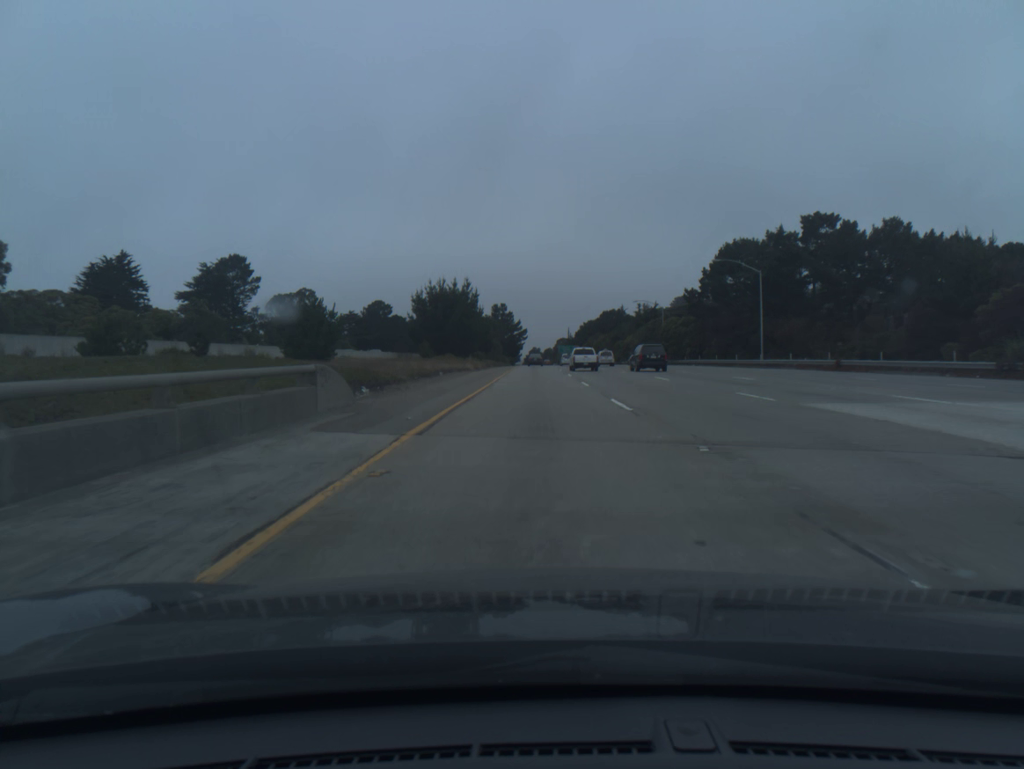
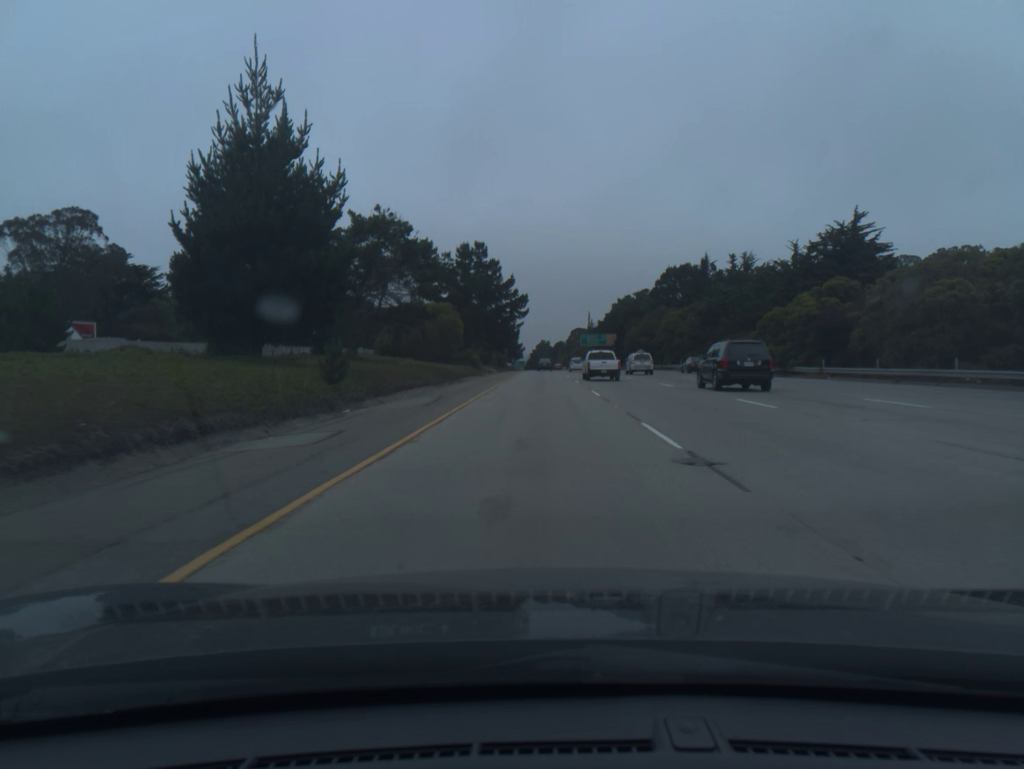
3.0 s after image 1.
(0.0, +102.4) m; 0°
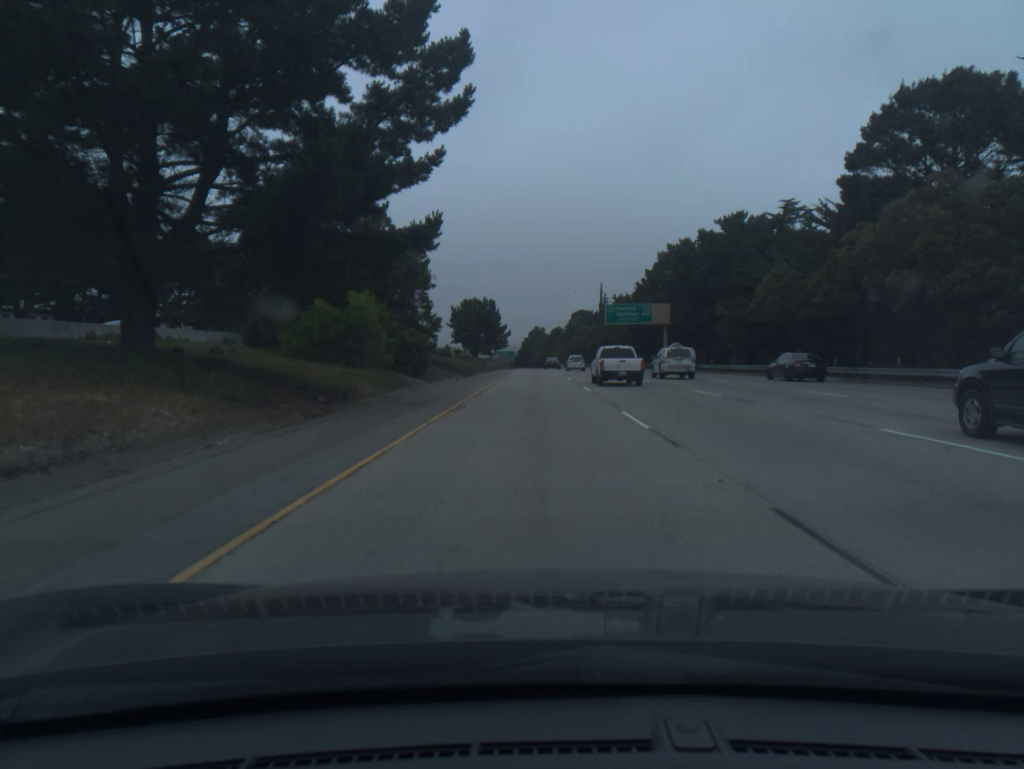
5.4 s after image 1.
(+0.3, +82.7) m; 0°
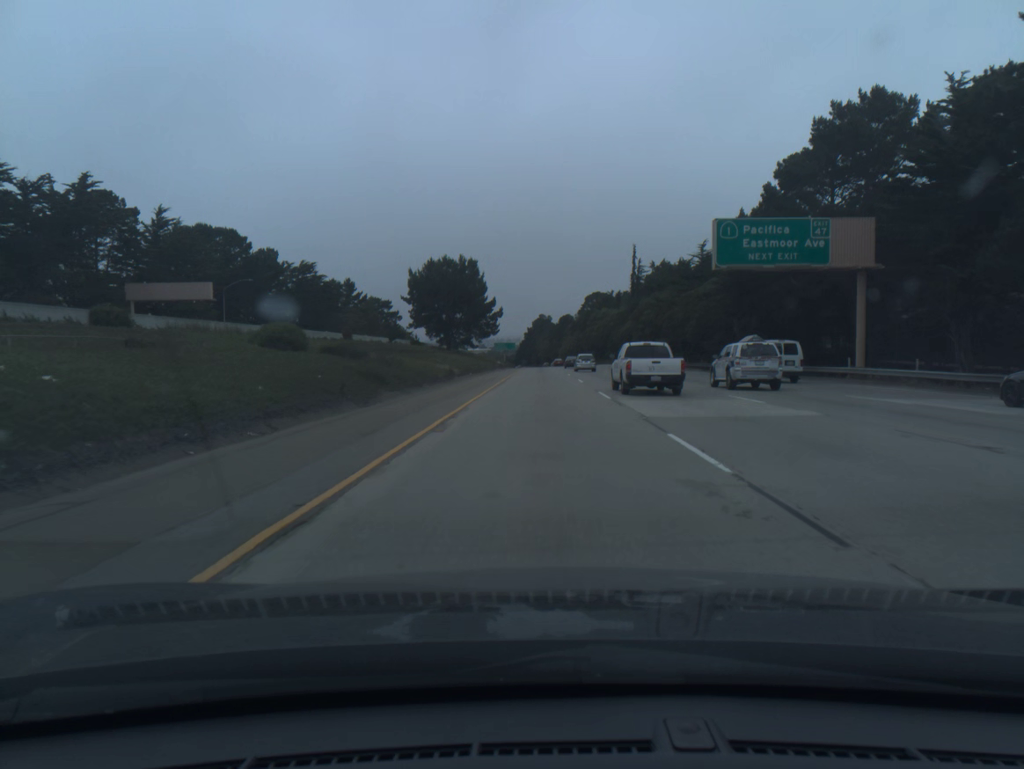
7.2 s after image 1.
(-0.2, +62.0) m; 0°
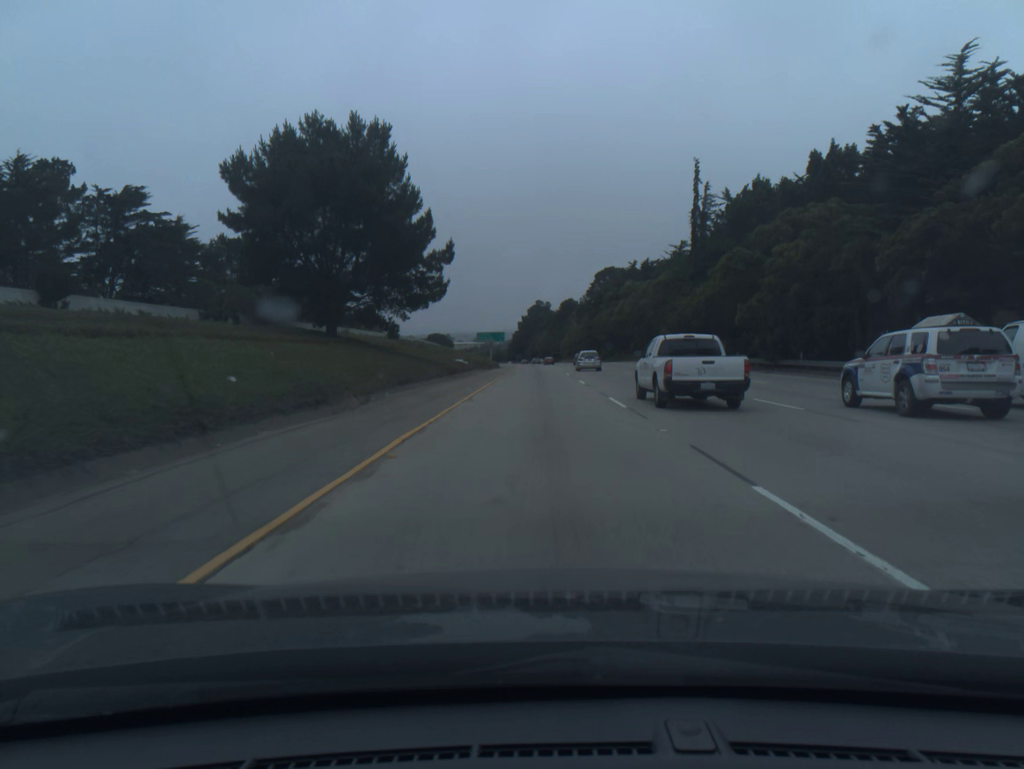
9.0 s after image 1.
(+0.2, +61.9) m; 0°
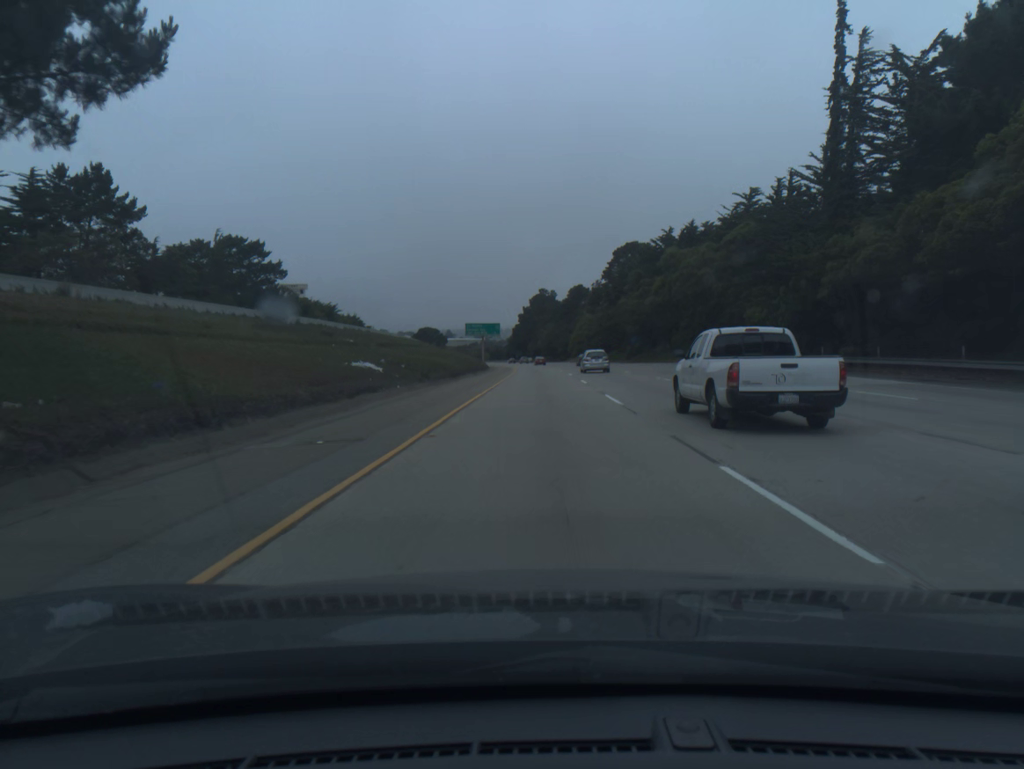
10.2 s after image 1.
(-0.1, +41.2) m; 0°
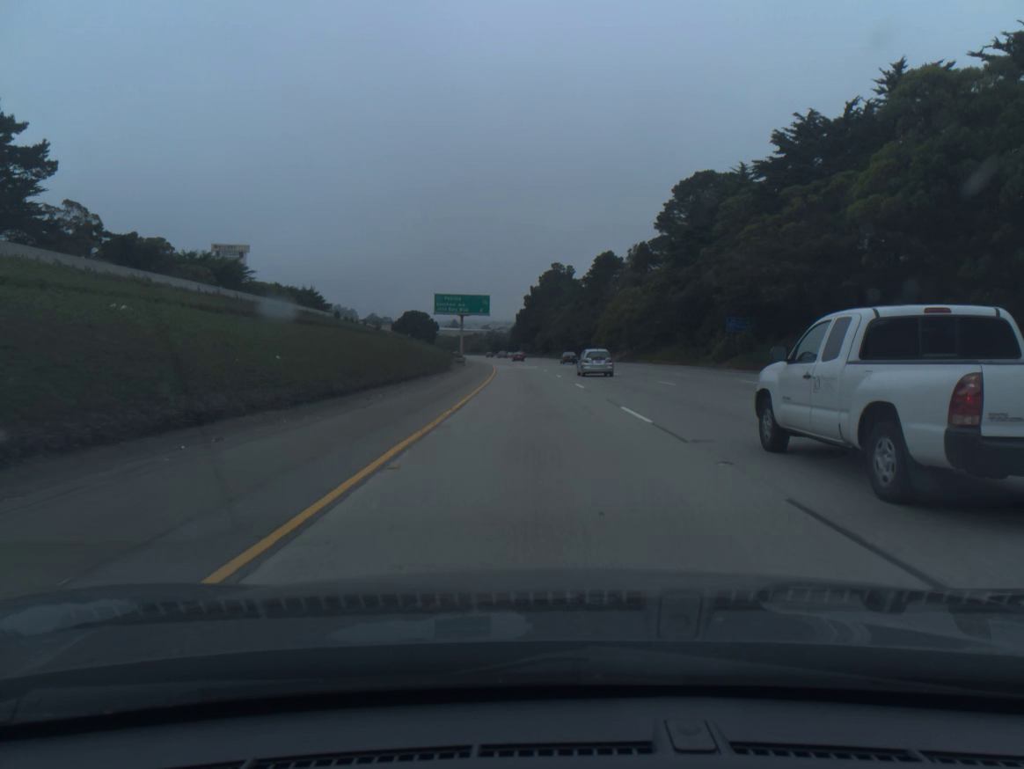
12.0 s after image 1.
(-0.1, +61.8) m; -1°
